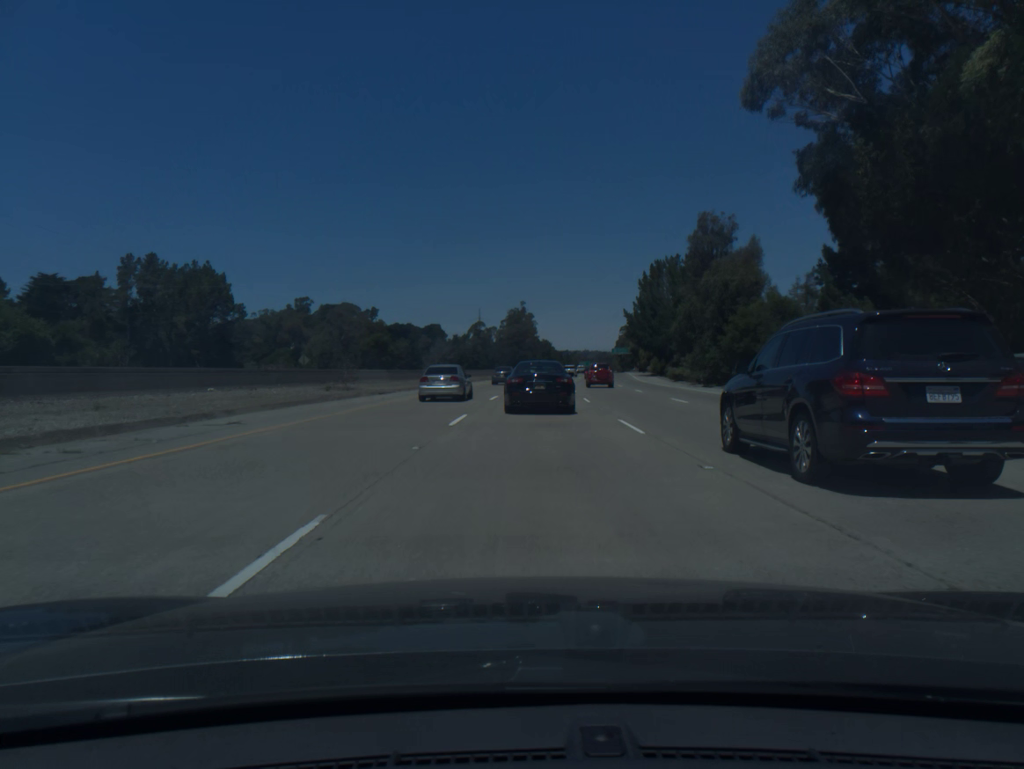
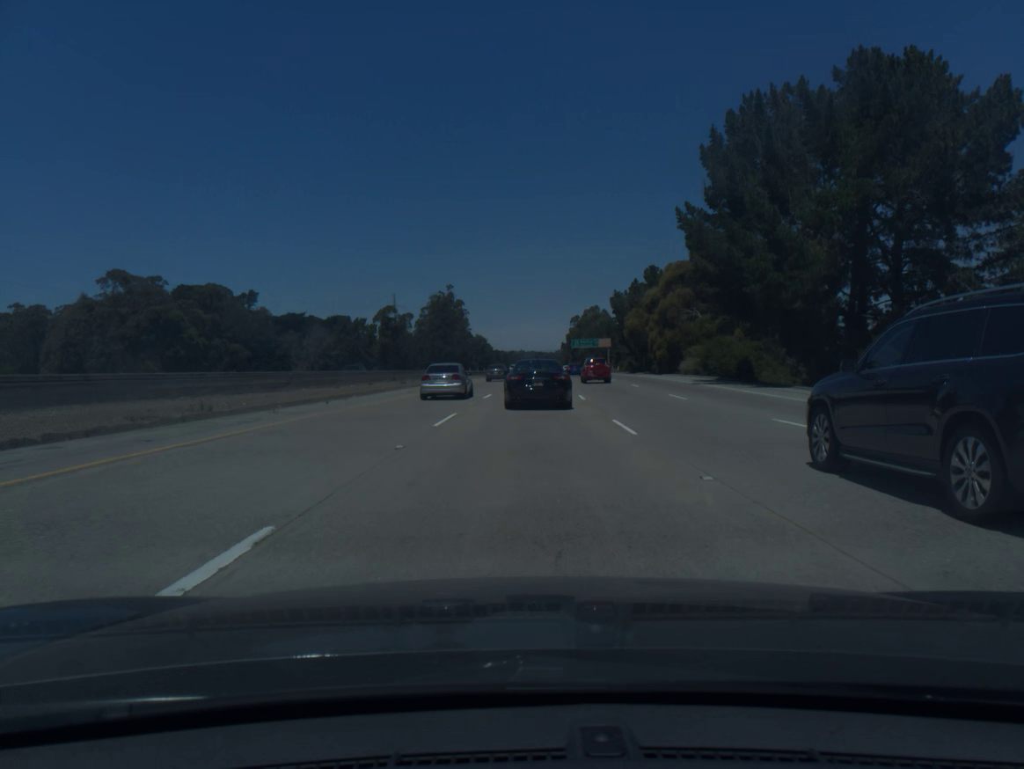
(+3.1, +73.6) m; +5°
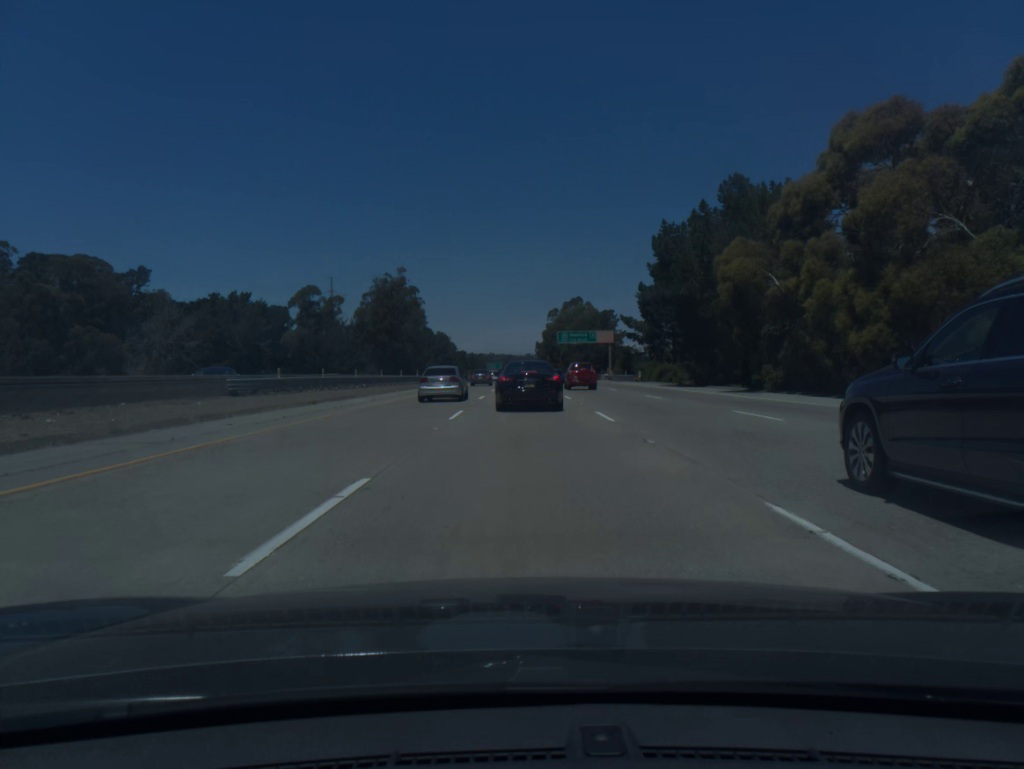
(+1.3, +55.3) m; +2°
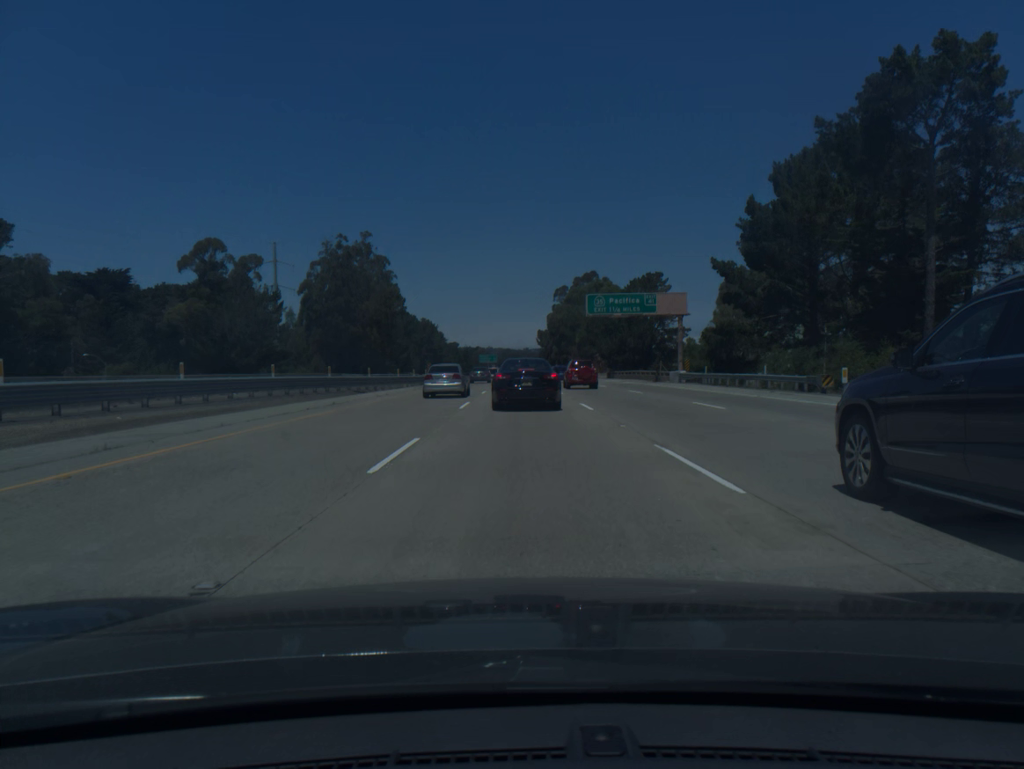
(+0.1, +54.3) m; 0°
